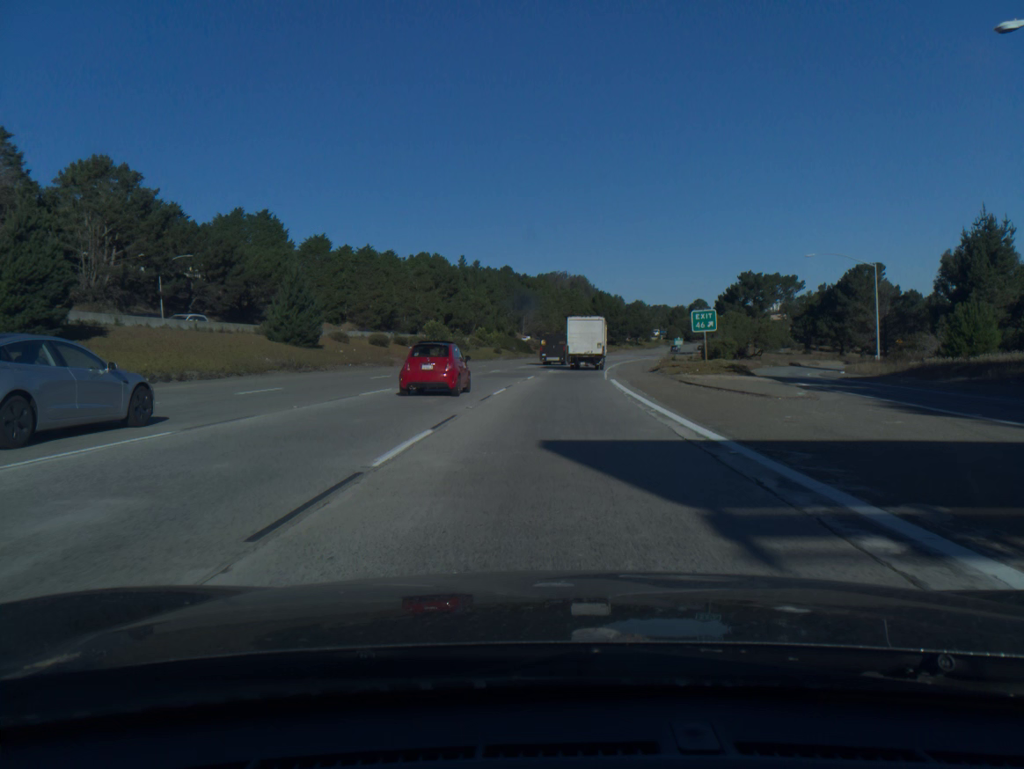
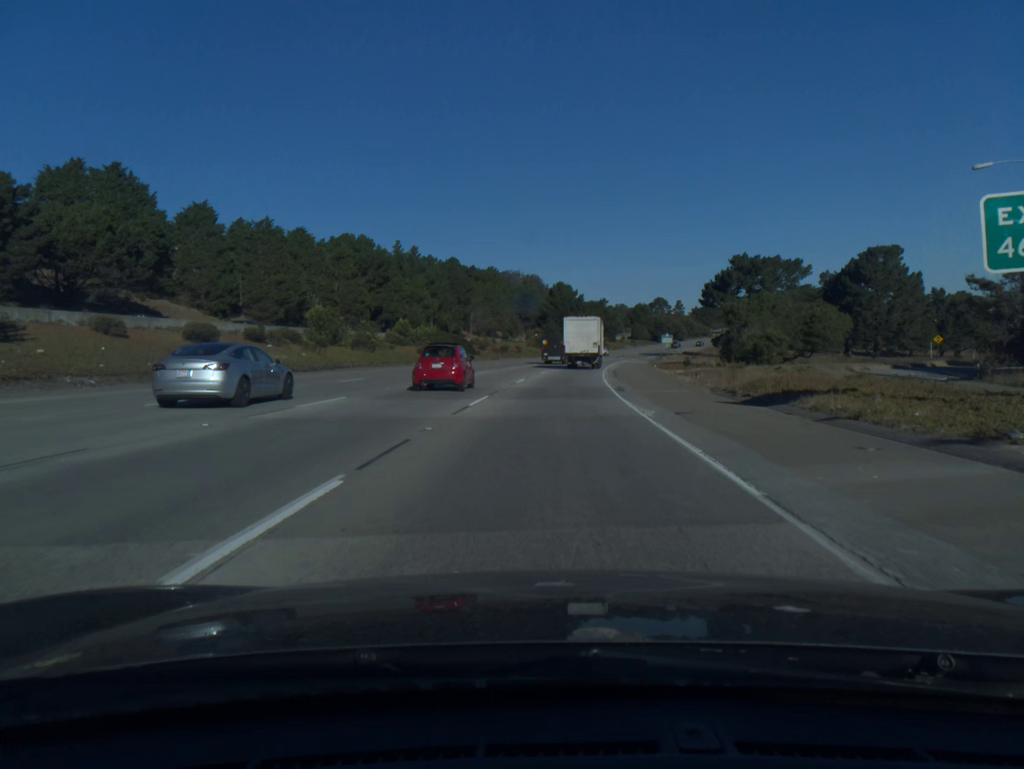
(+1.0, +33.7) m; +3°
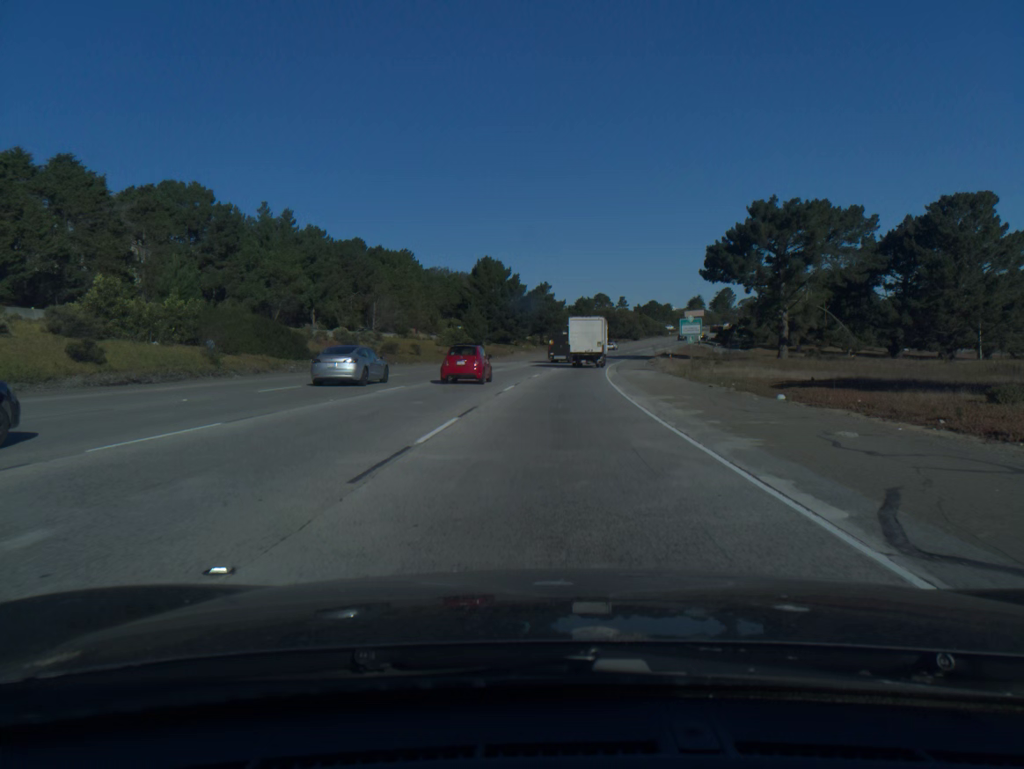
(+2.1, +51.2) m; +5°
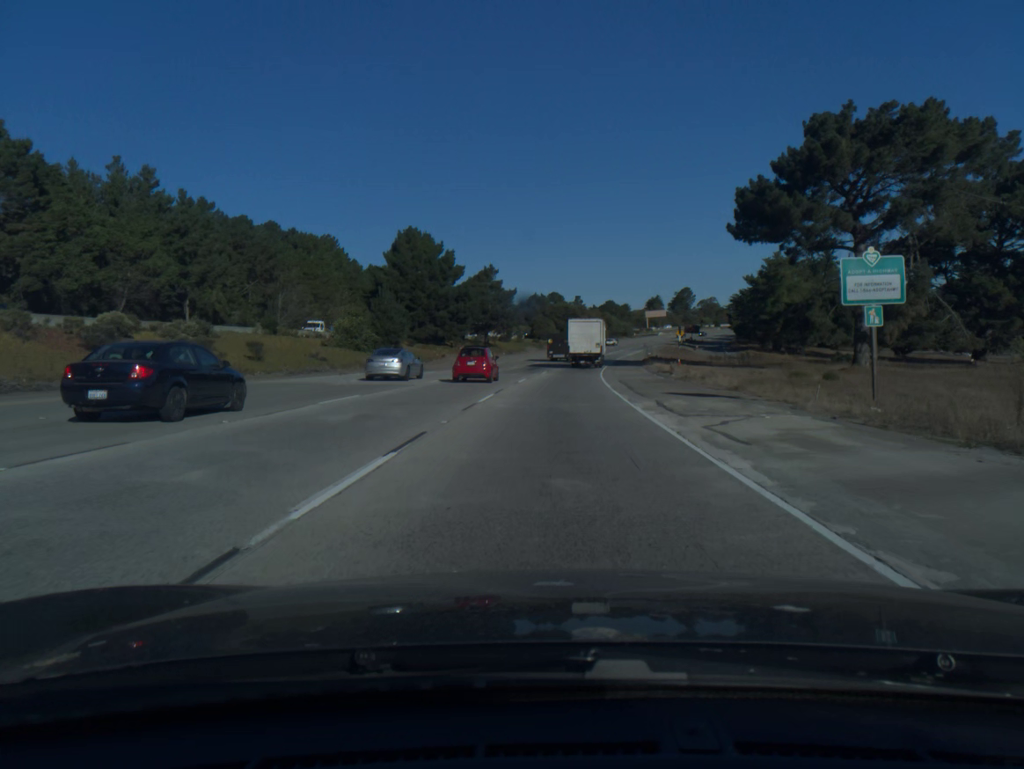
(+1.0, +33.8) m; +4°
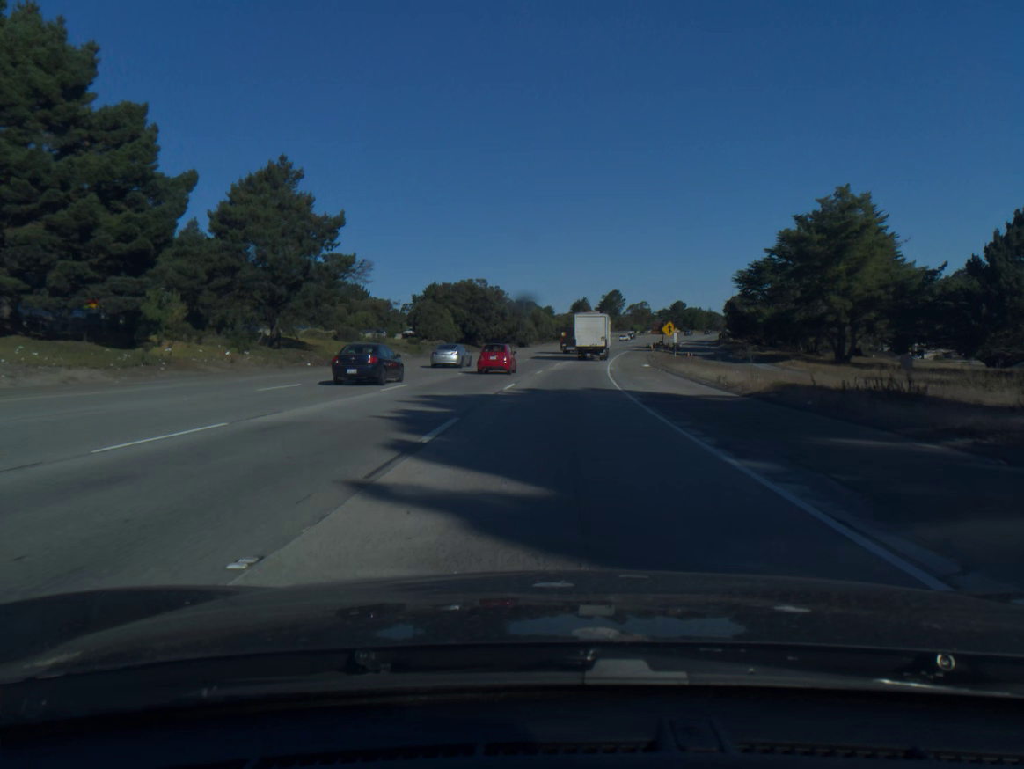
(+3.5, +67.1) m; +6°
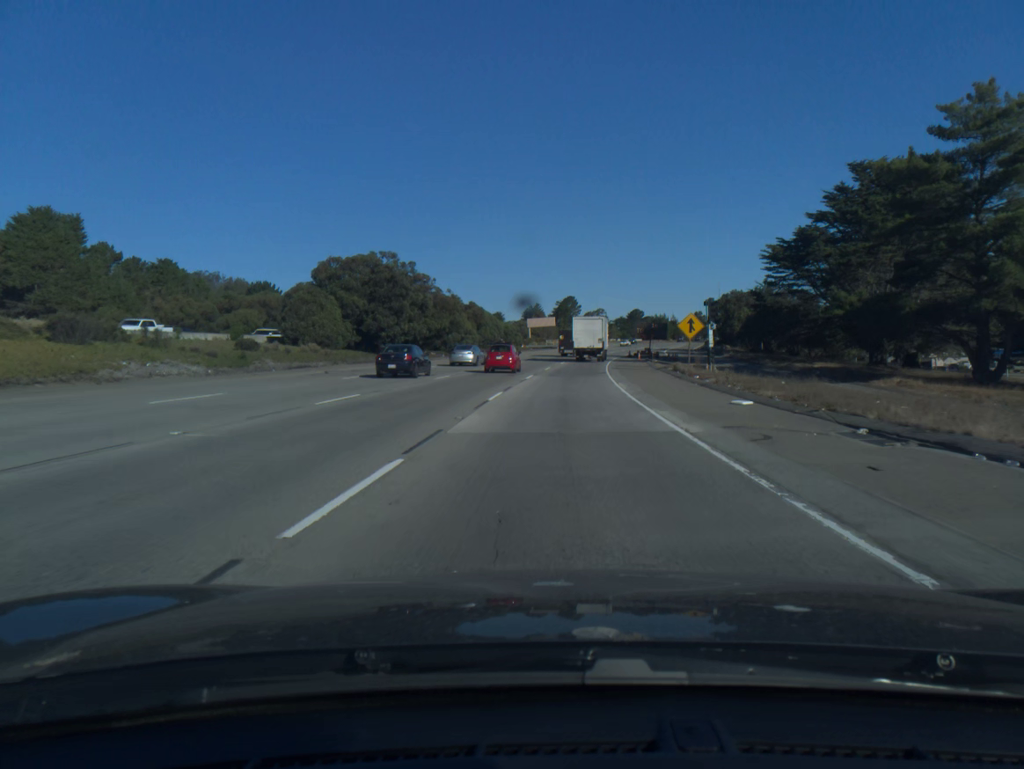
(+1.1, +34.7) m; +4°
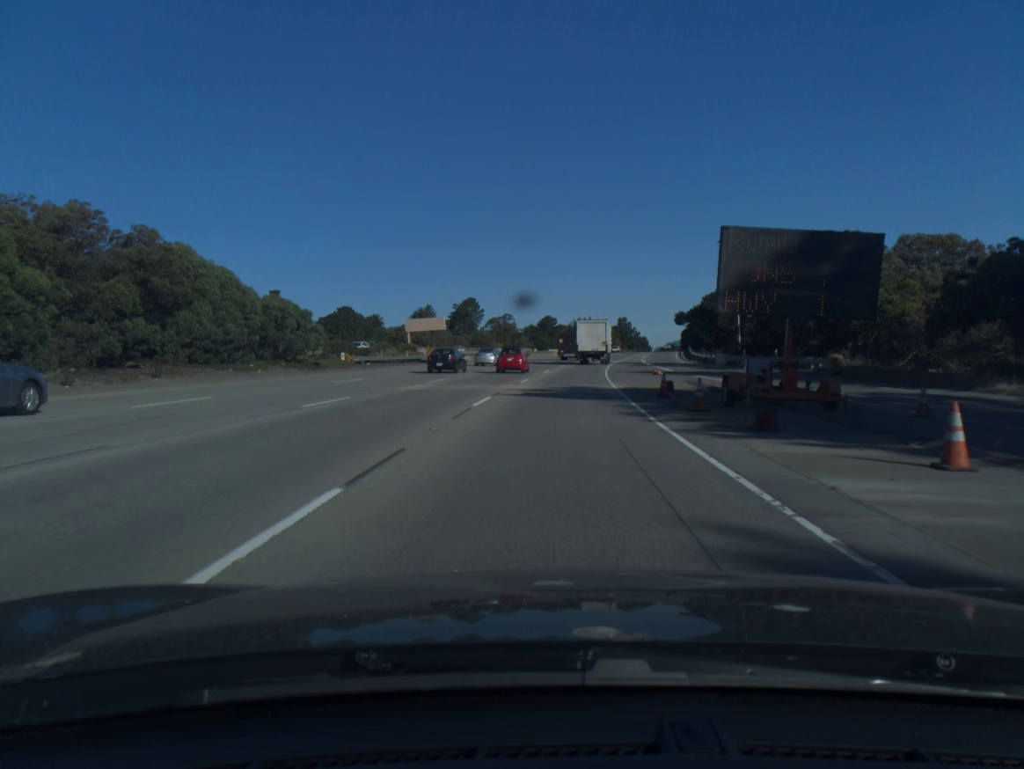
(+4.5, +72.4) m; +7°
